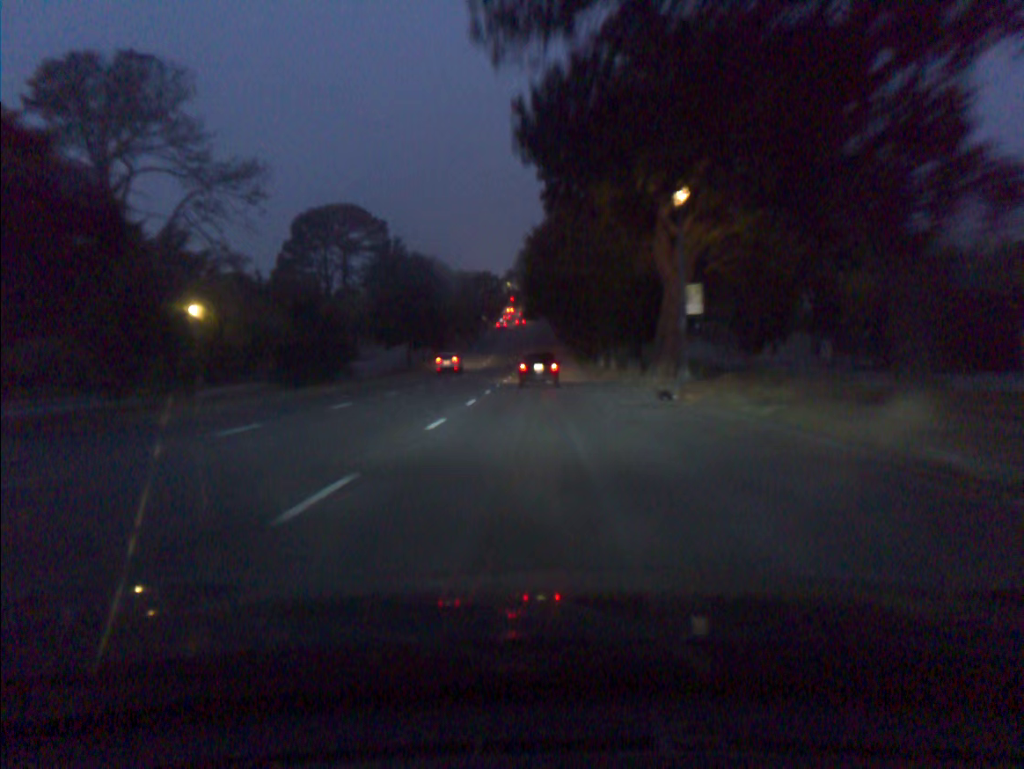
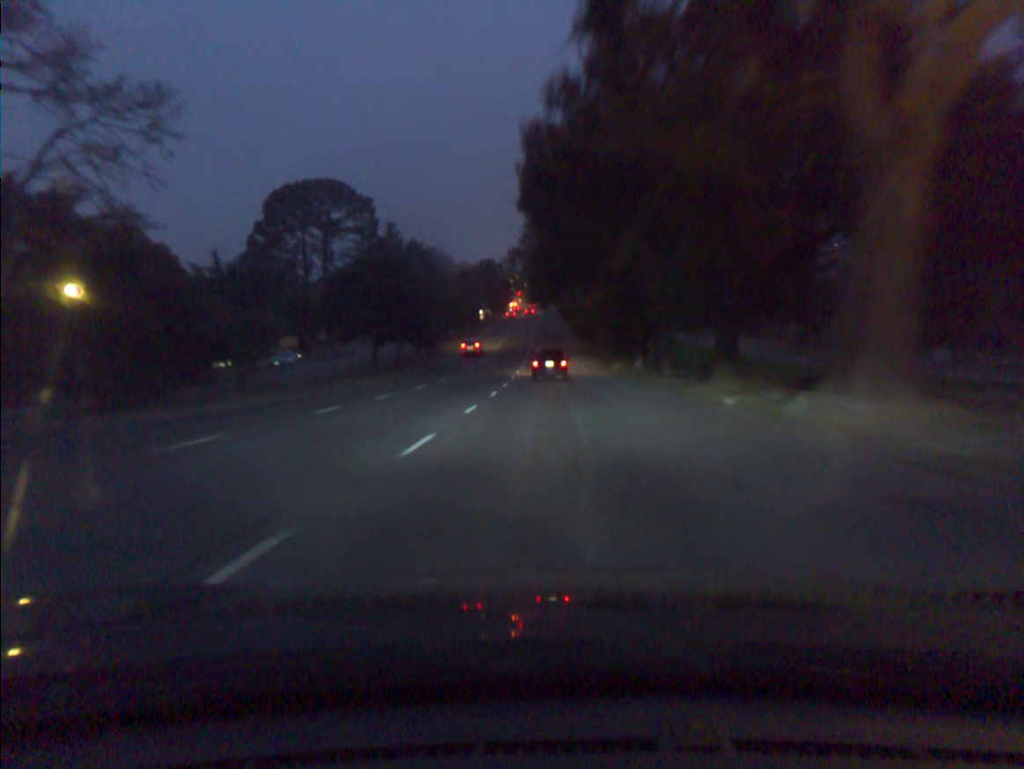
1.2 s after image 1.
(-0.1, +17.4) m; -1°
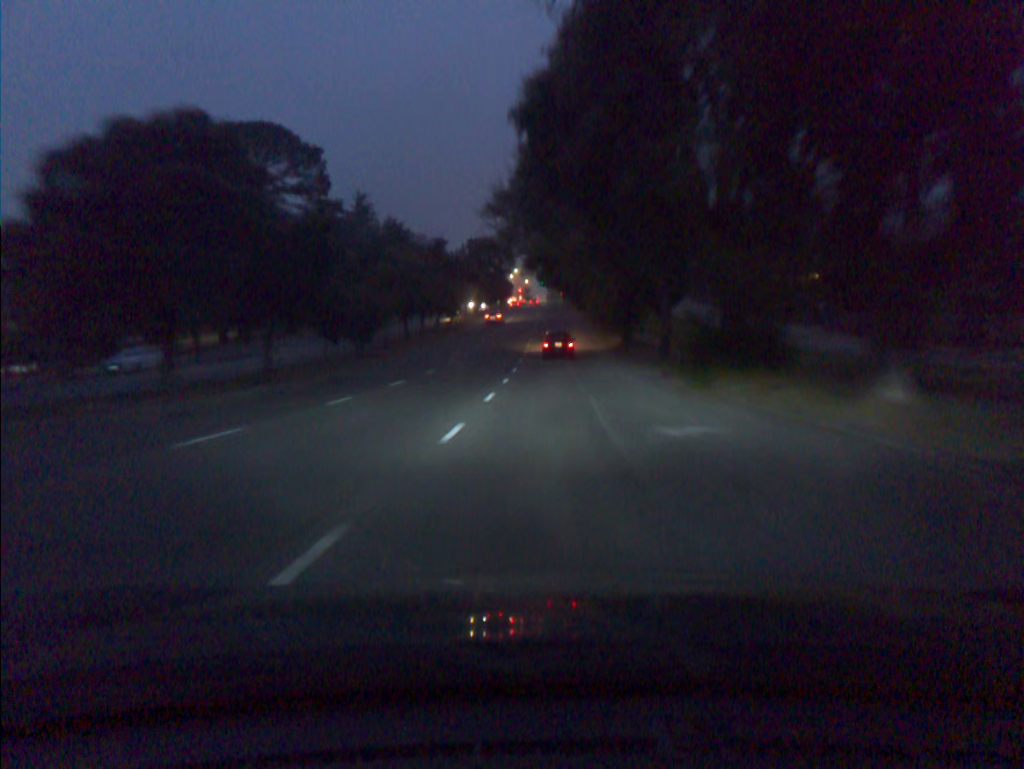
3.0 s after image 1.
(0.0, +28.6) m; 0°
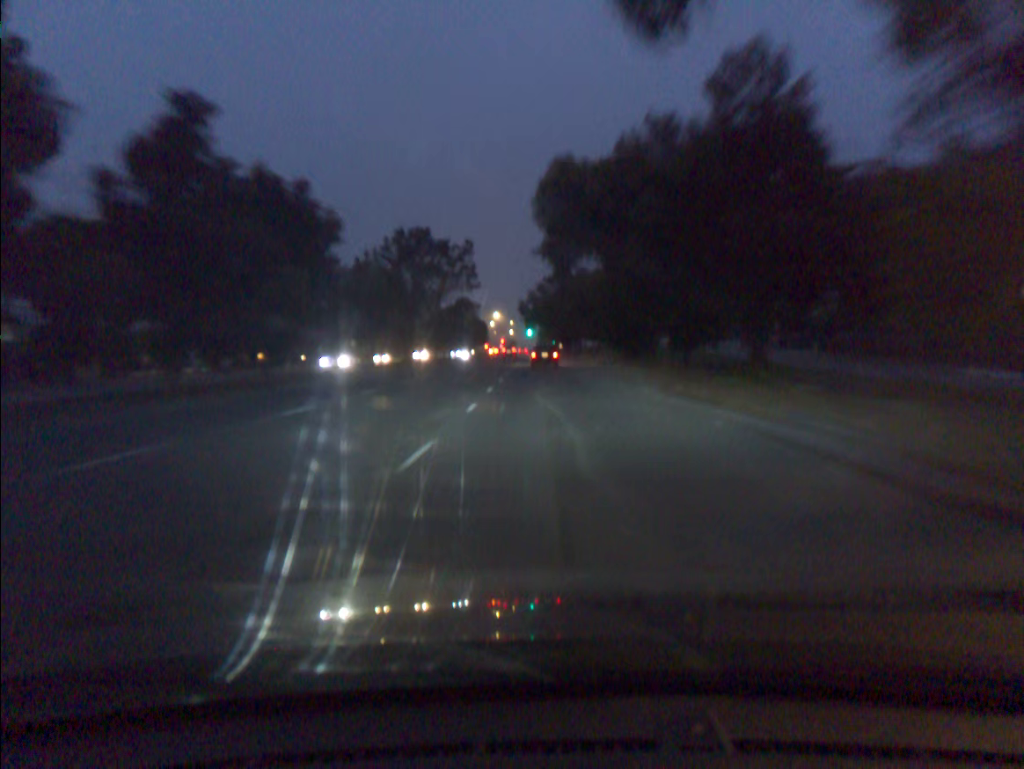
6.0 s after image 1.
(+0.8, +52.7) m; +1°
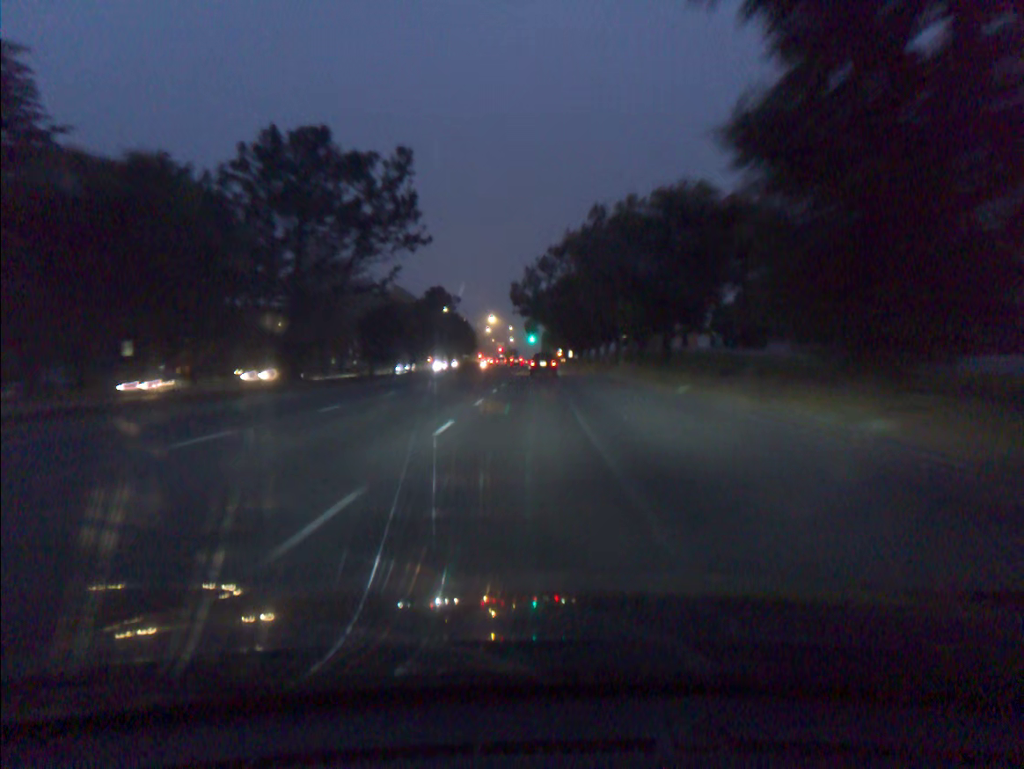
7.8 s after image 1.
(-0.1, +32.8) m; 0°
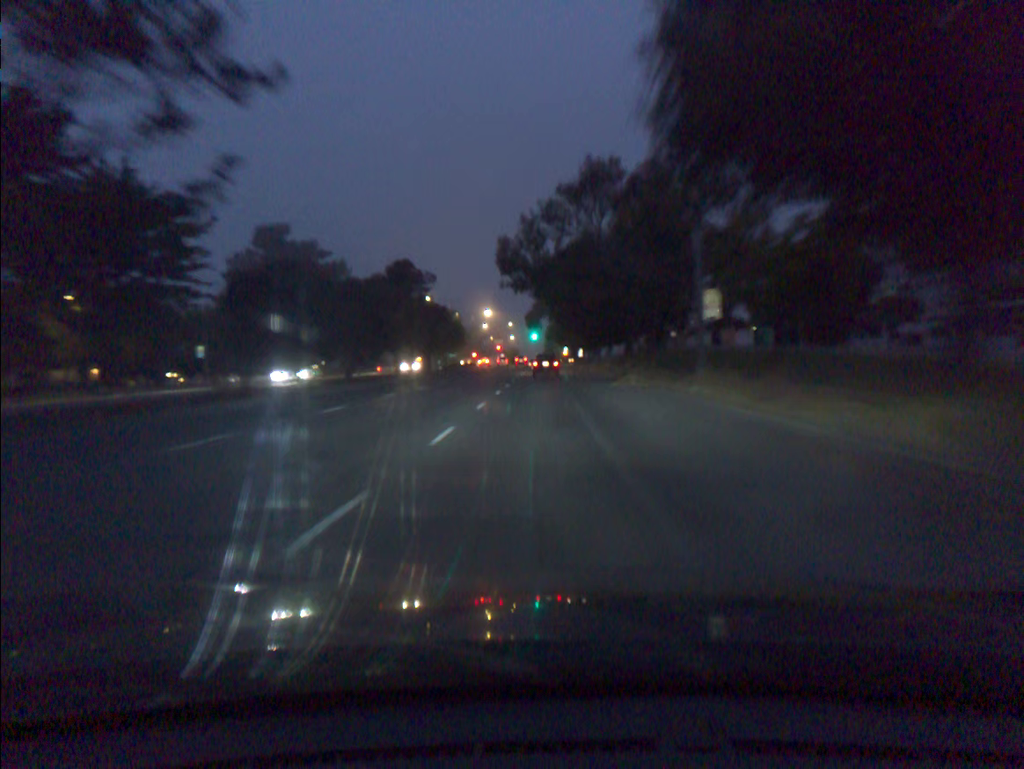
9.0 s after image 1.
(-0.1, +22.0) m; 0°
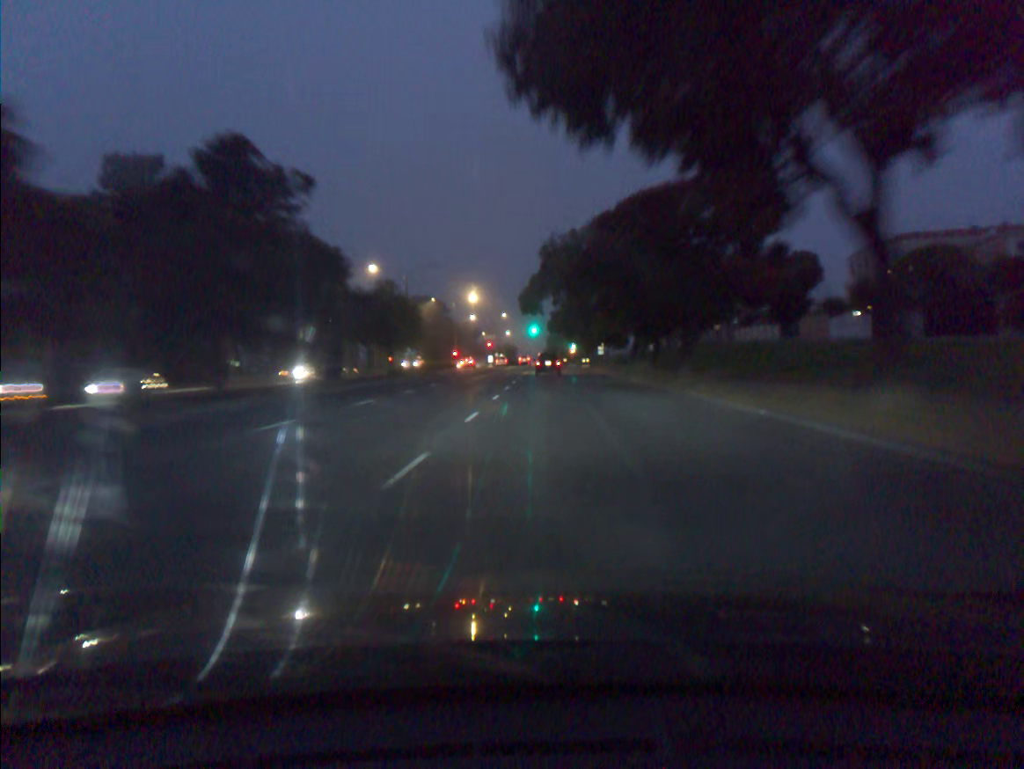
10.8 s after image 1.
(-0.1, +33.1) m; 0°
